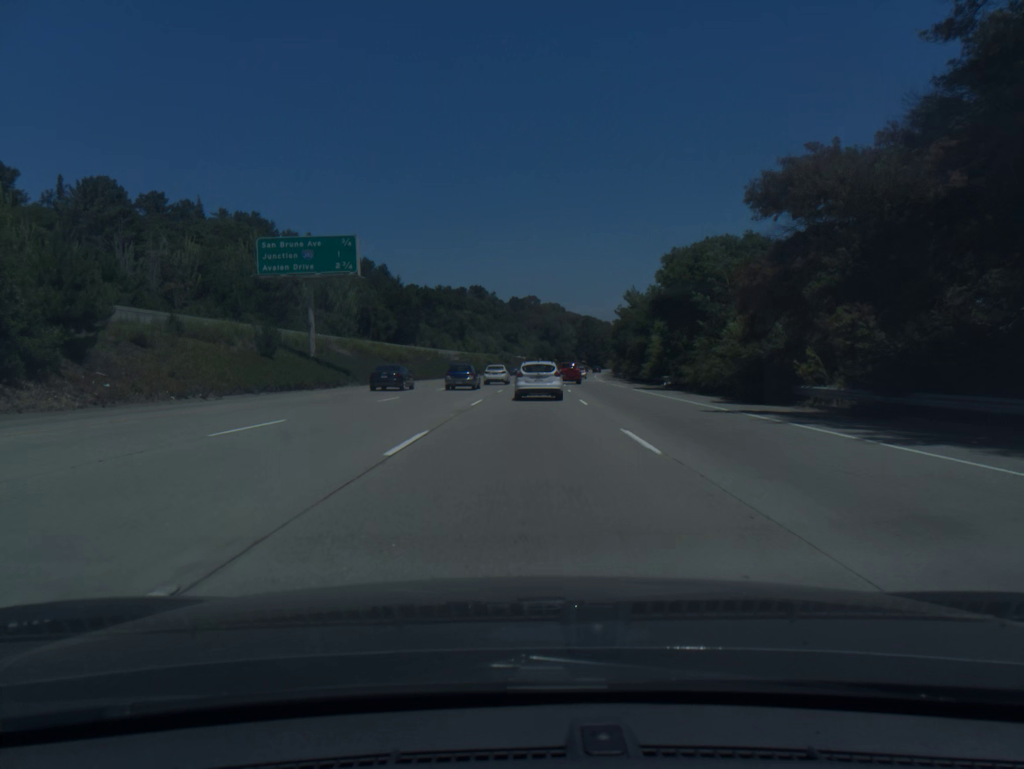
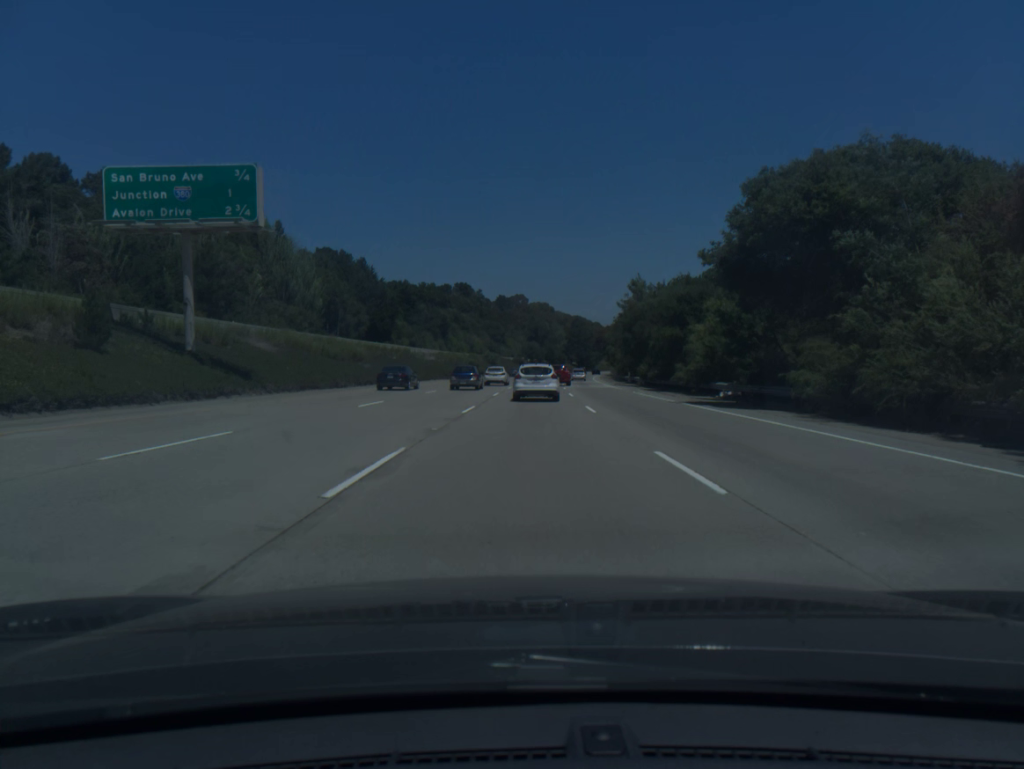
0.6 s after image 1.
(+0.1, +18.0) m; +1°
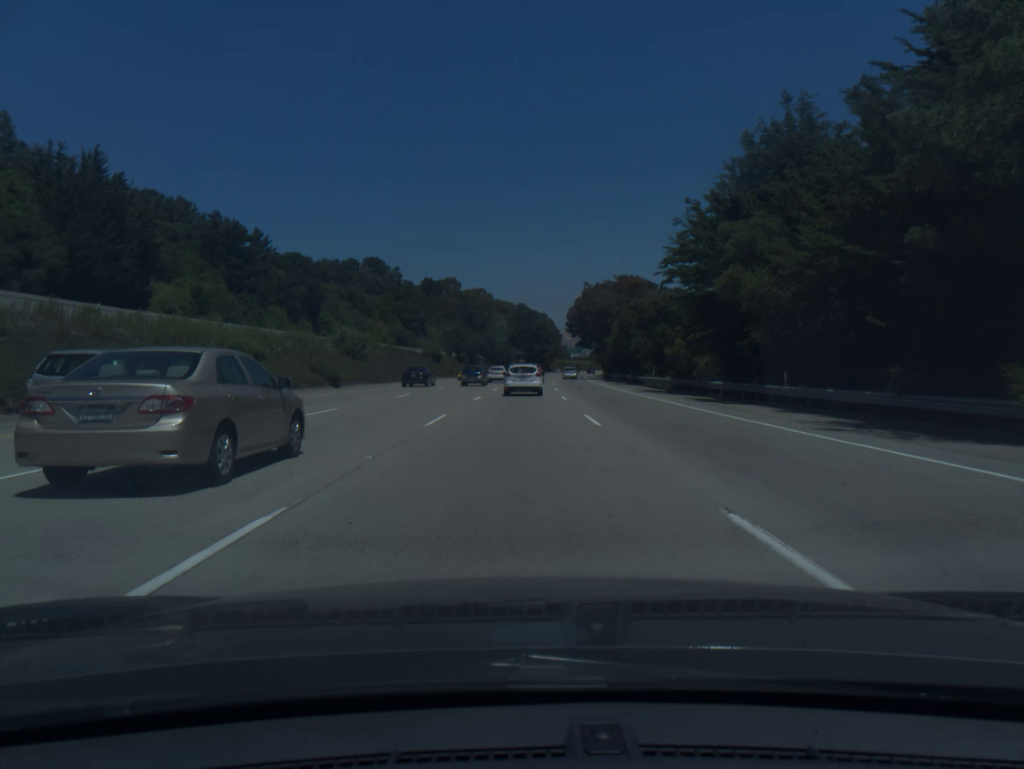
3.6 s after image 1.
(+3.8, +91.9) m; +5°
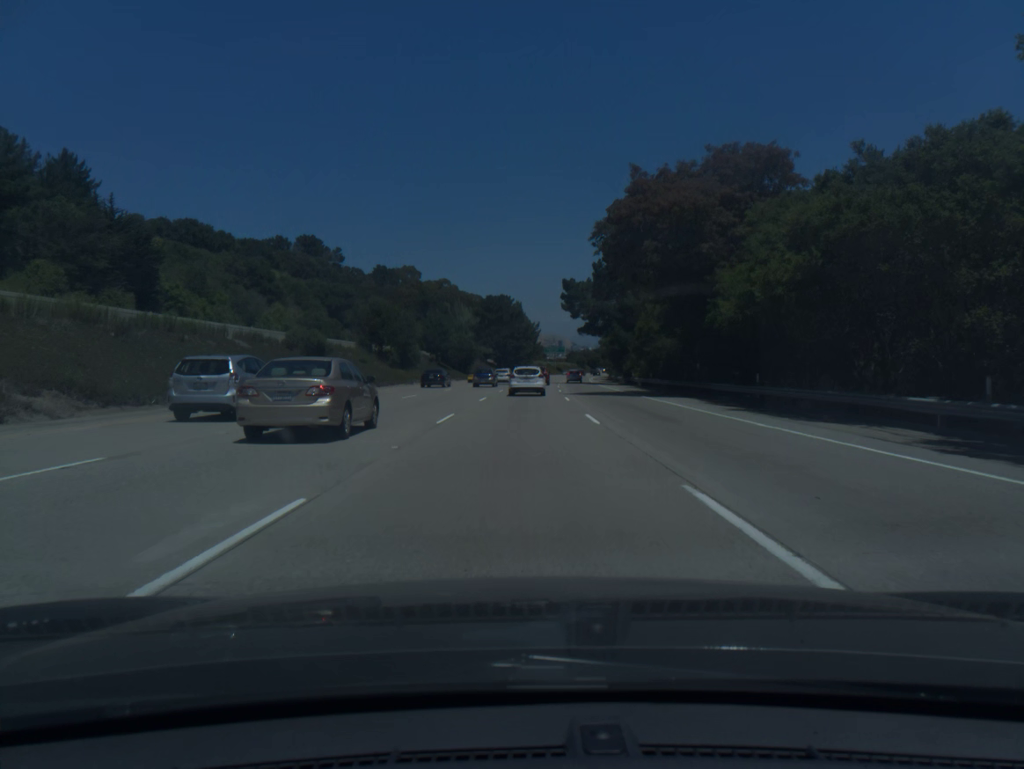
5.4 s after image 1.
(+0.9, +57.3) m; +2°
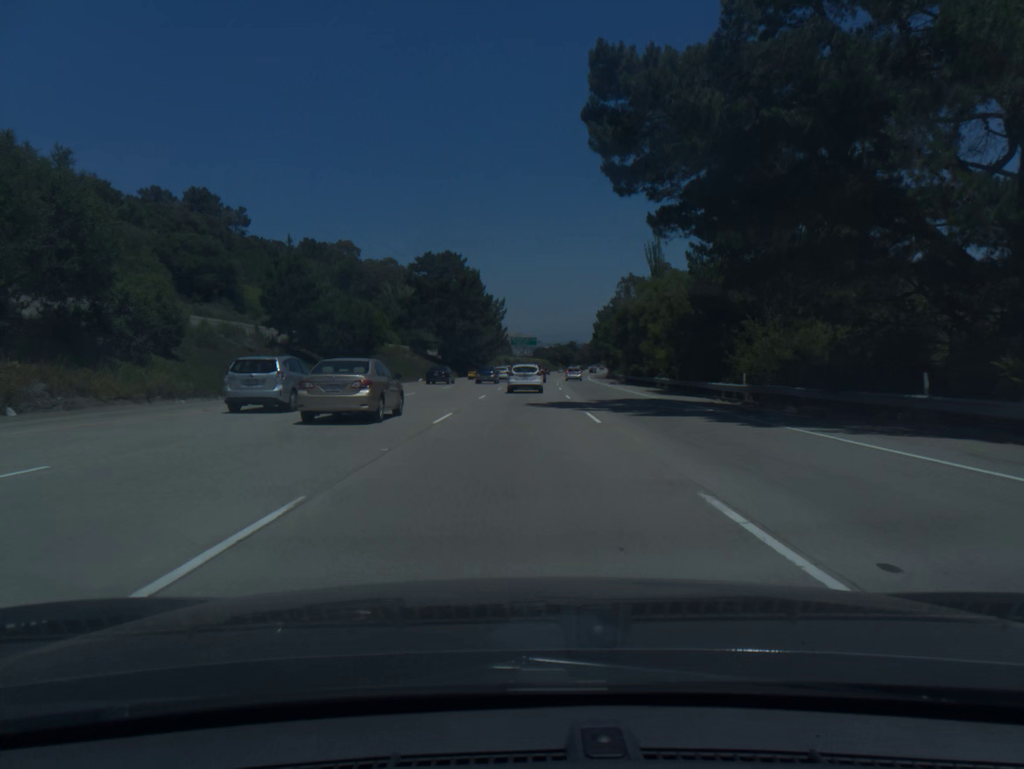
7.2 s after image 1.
(+1.3, +59.0) m; +3°
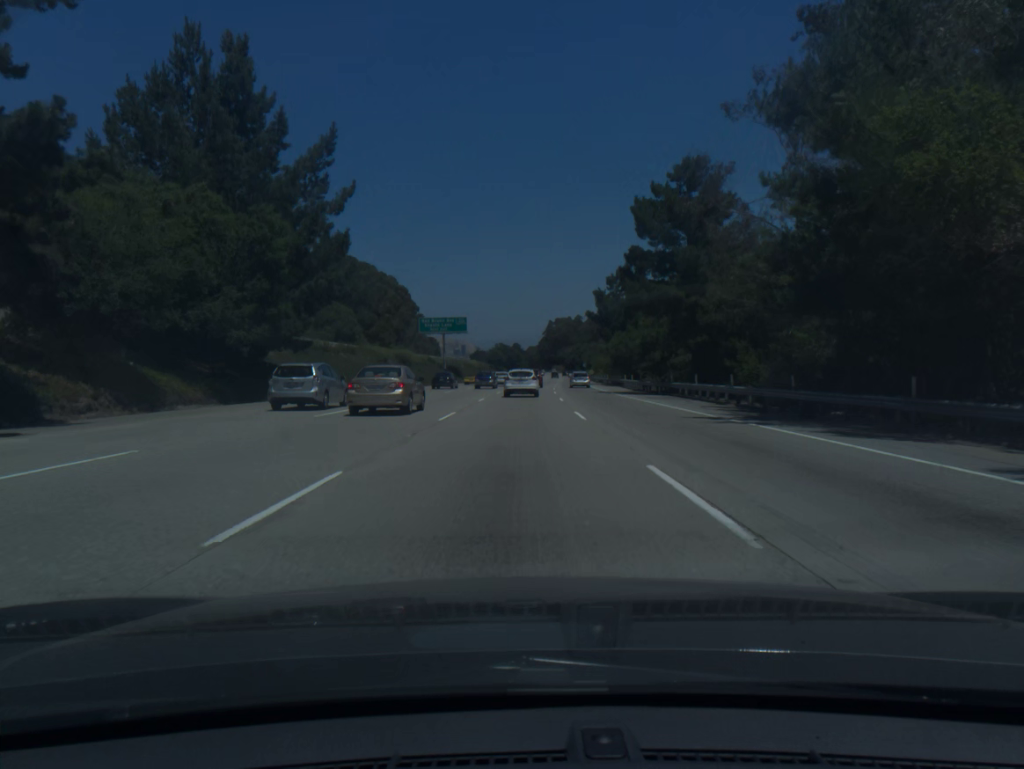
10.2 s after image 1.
(+3.7, +99.1) m; +4°
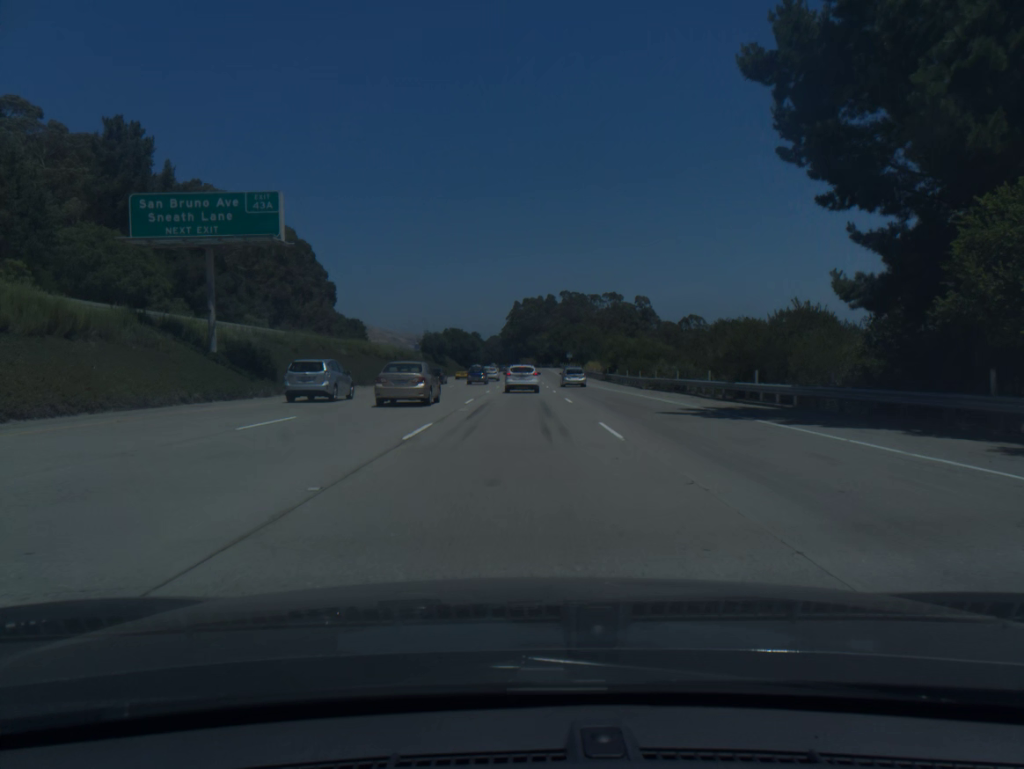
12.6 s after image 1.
(+2.1, +79.5) m; +3°
